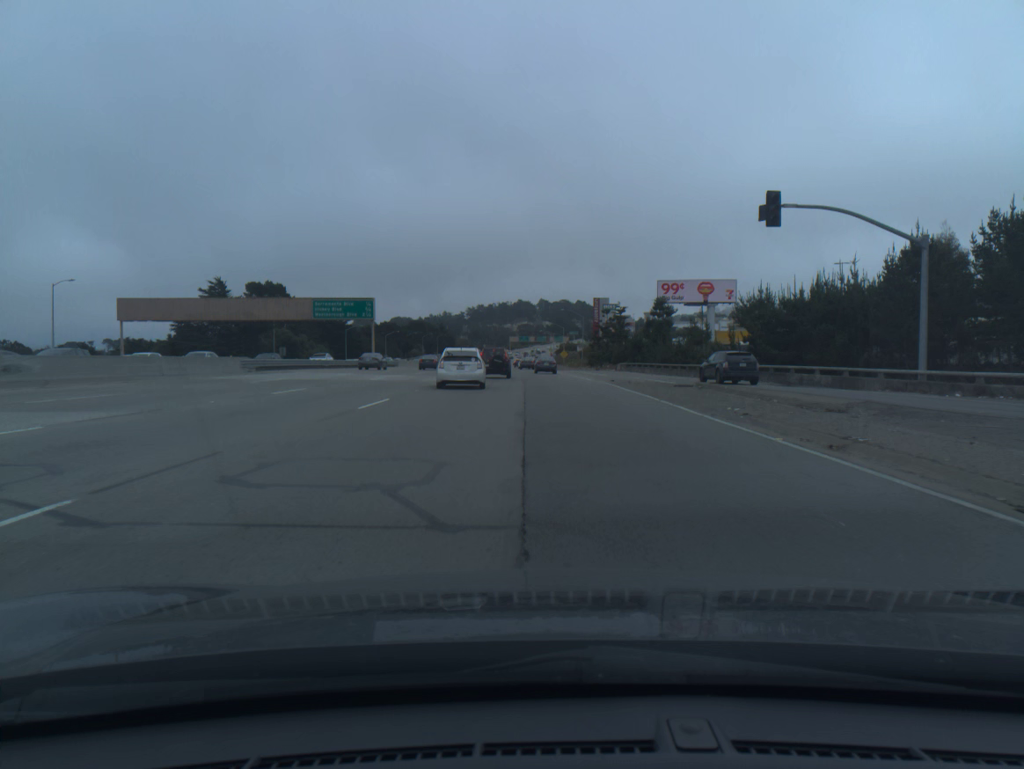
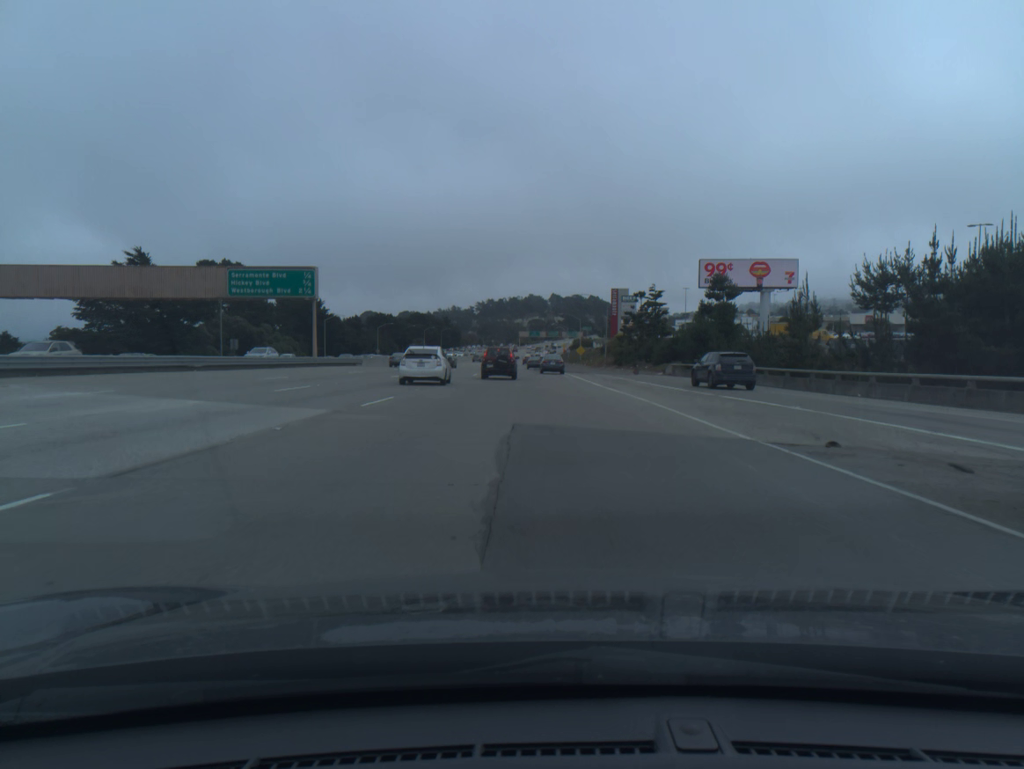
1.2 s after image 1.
(-0.2, +29.4) m; -1°
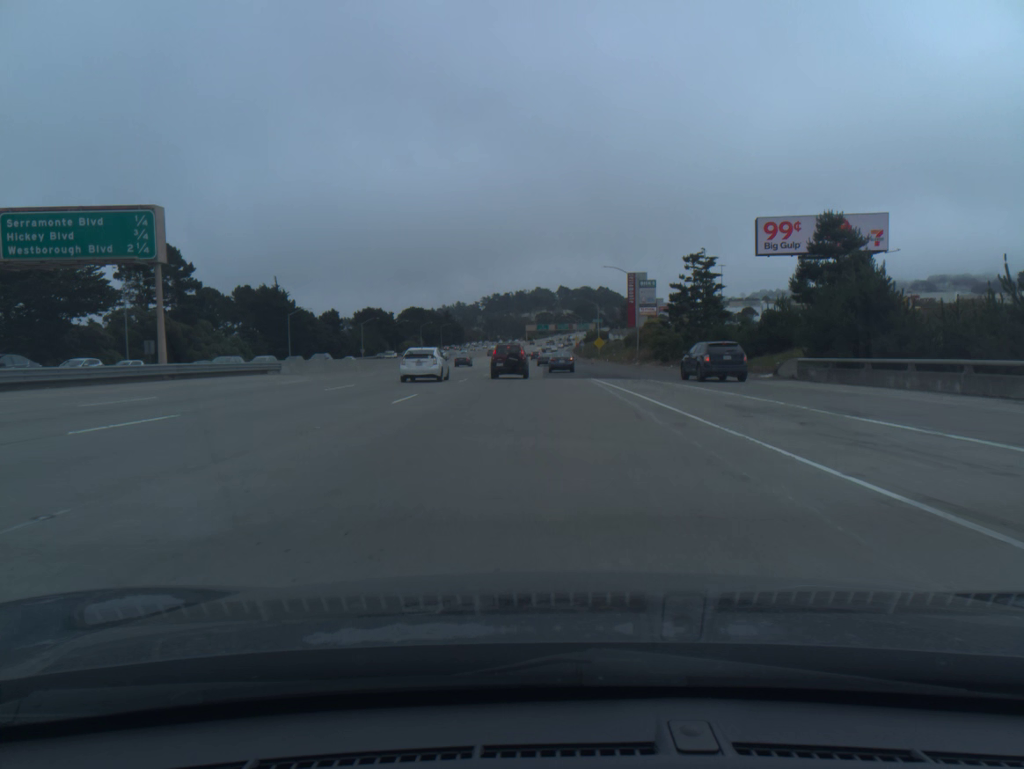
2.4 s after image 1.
(-0.2, +28.5) m; -1°
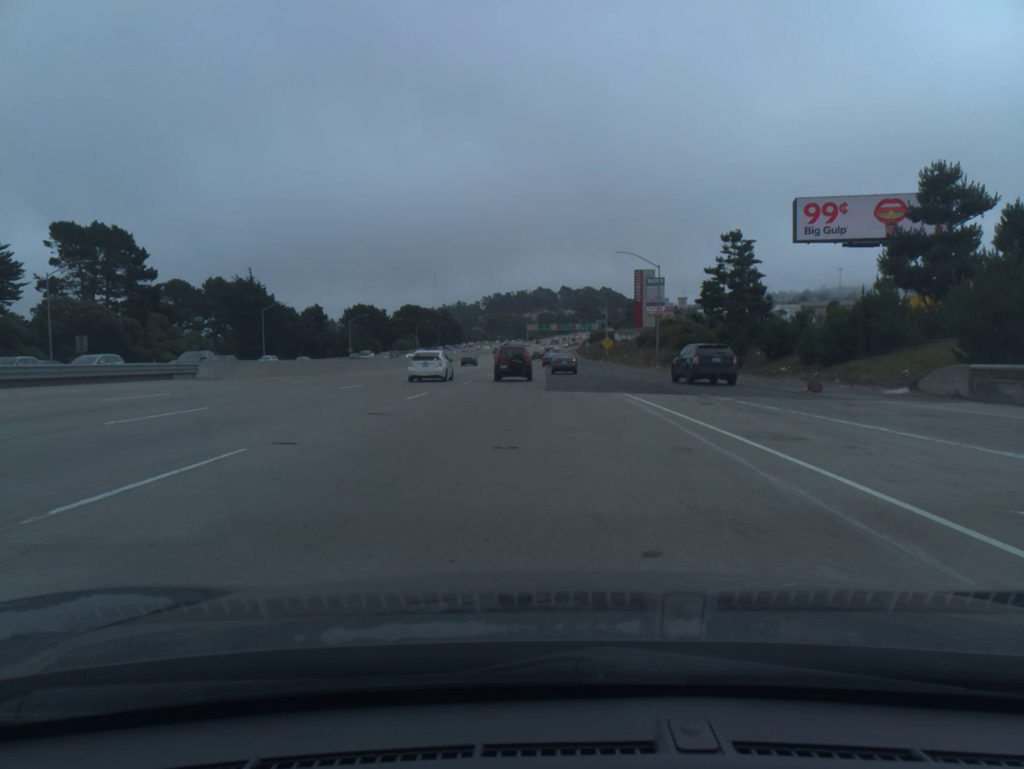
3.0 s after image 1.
(0.0, +13.6) m; 0°
